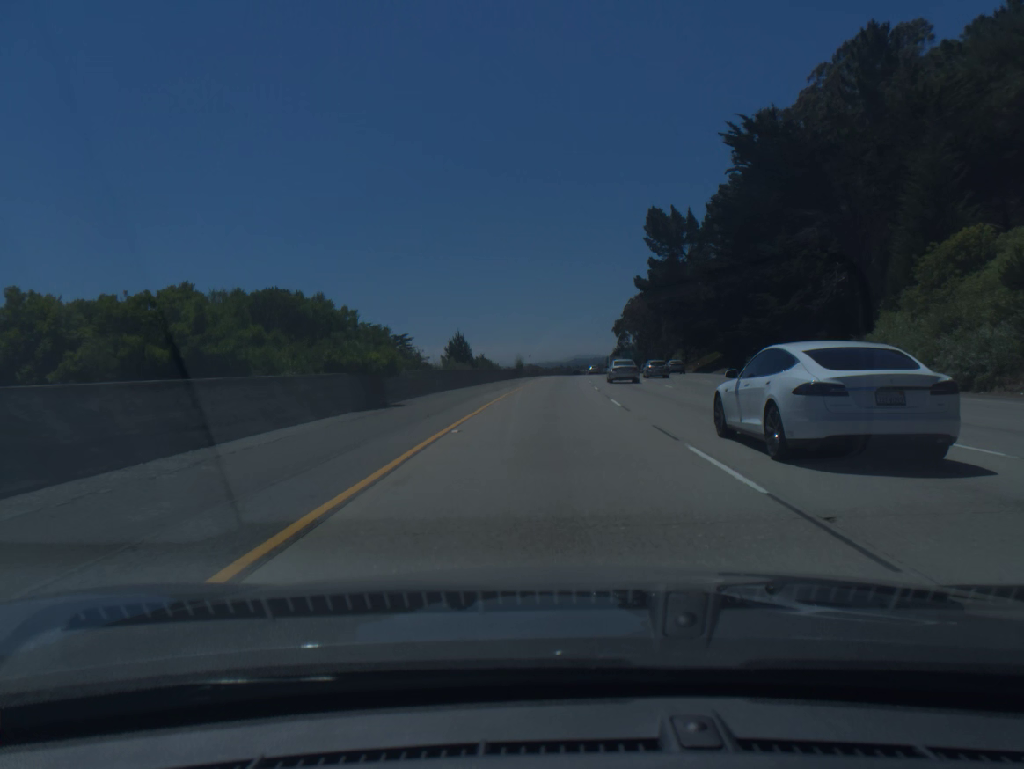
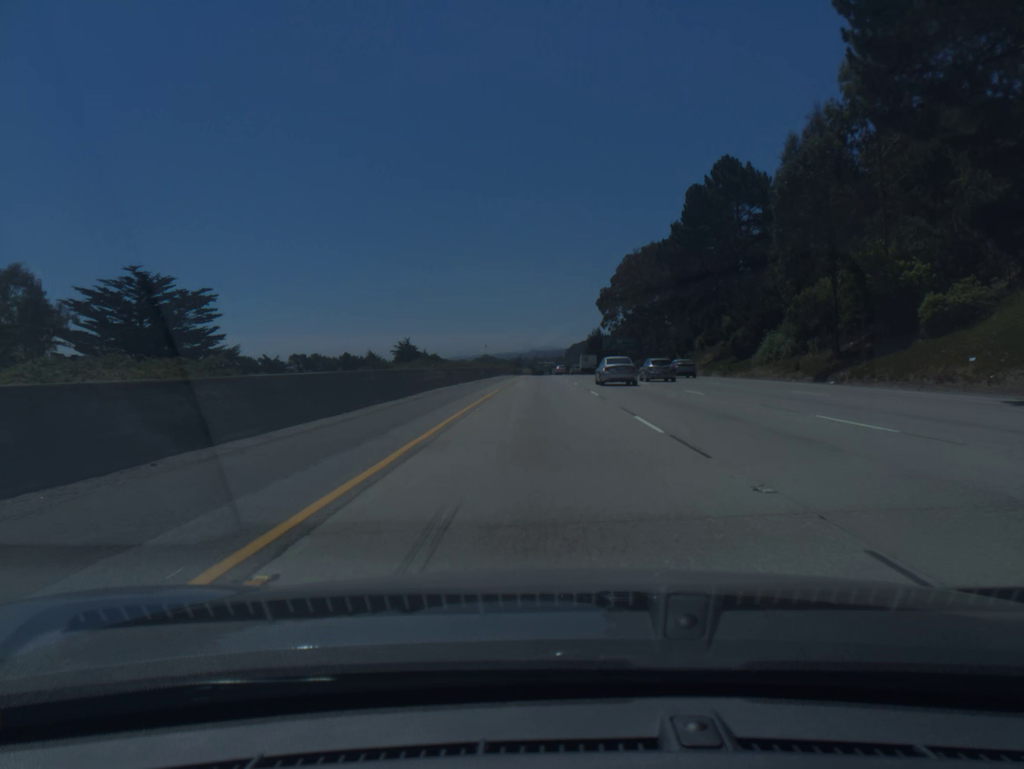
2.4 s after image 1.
(+2.7, +82.1) m; +3°
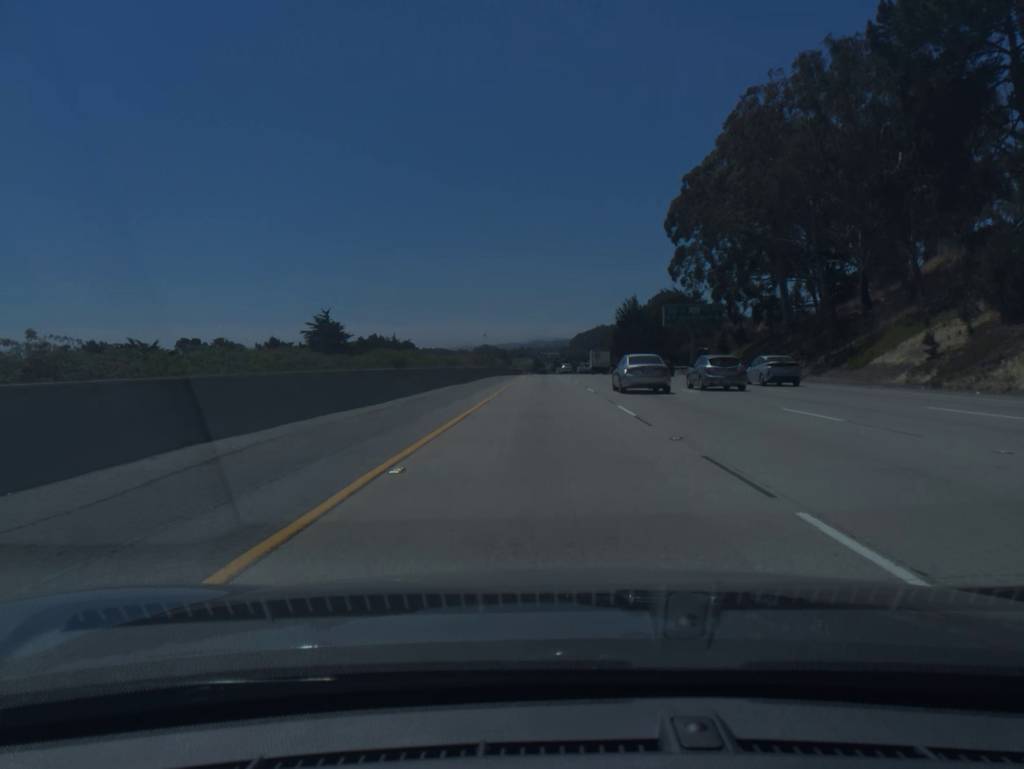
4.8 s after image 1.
(-0.1, +83.5) m; 0°
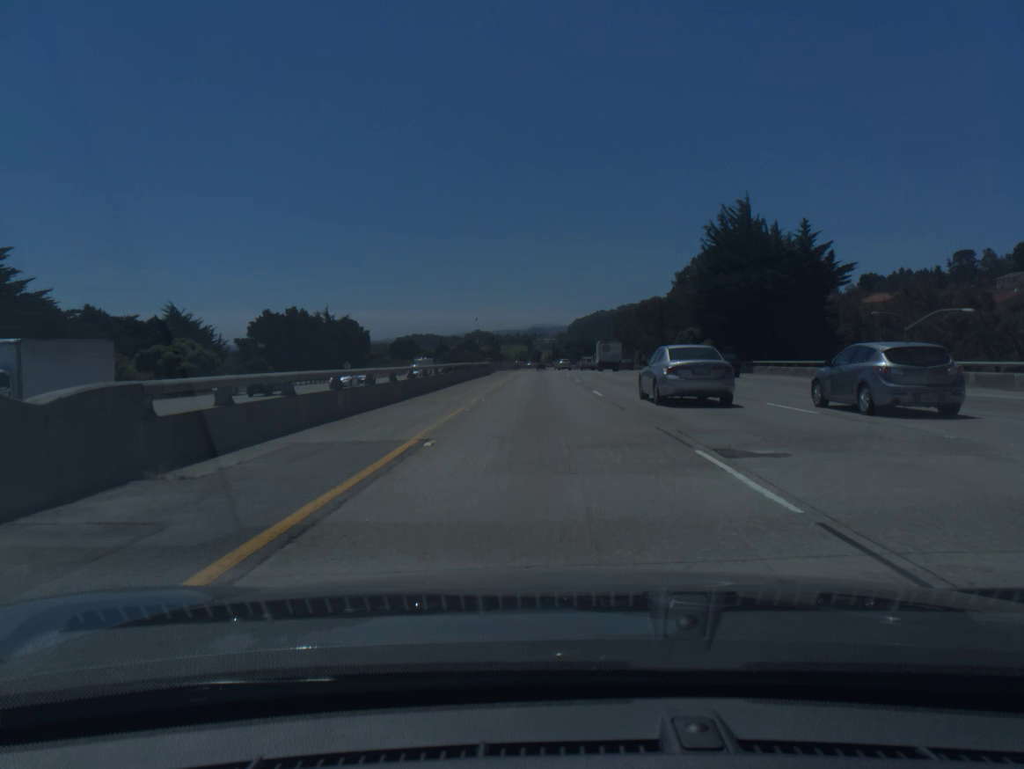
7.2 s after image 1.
(+0.2, +84.0) m; 0°
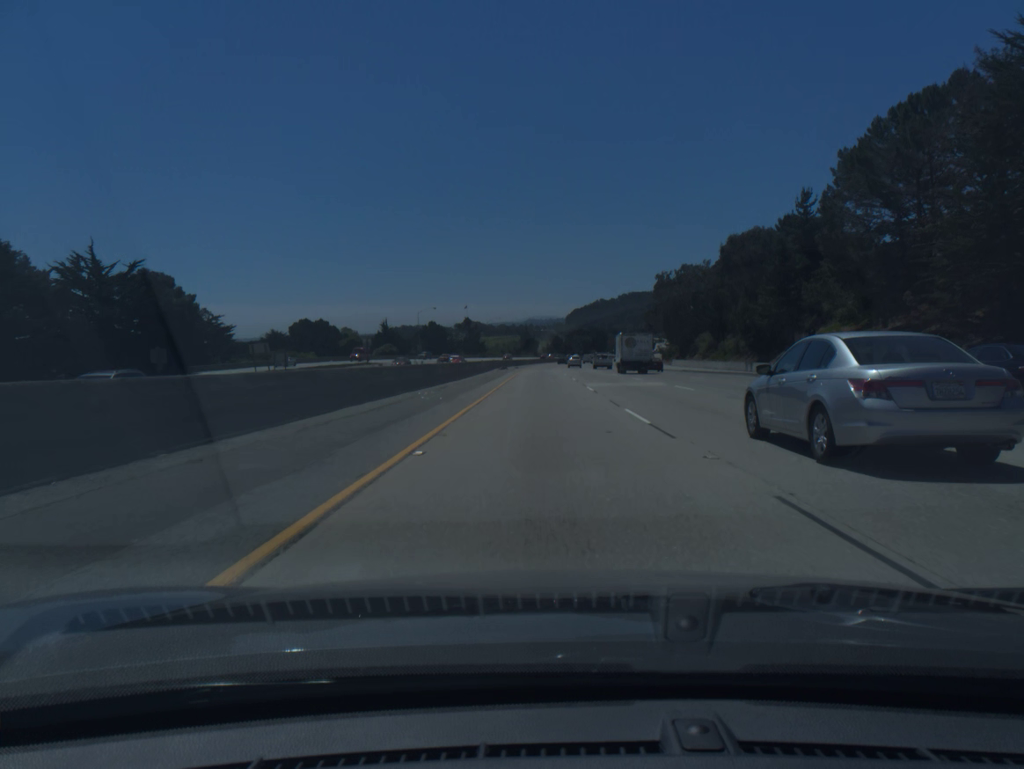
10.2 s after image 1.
(-0.2, +104.7) m; 0°
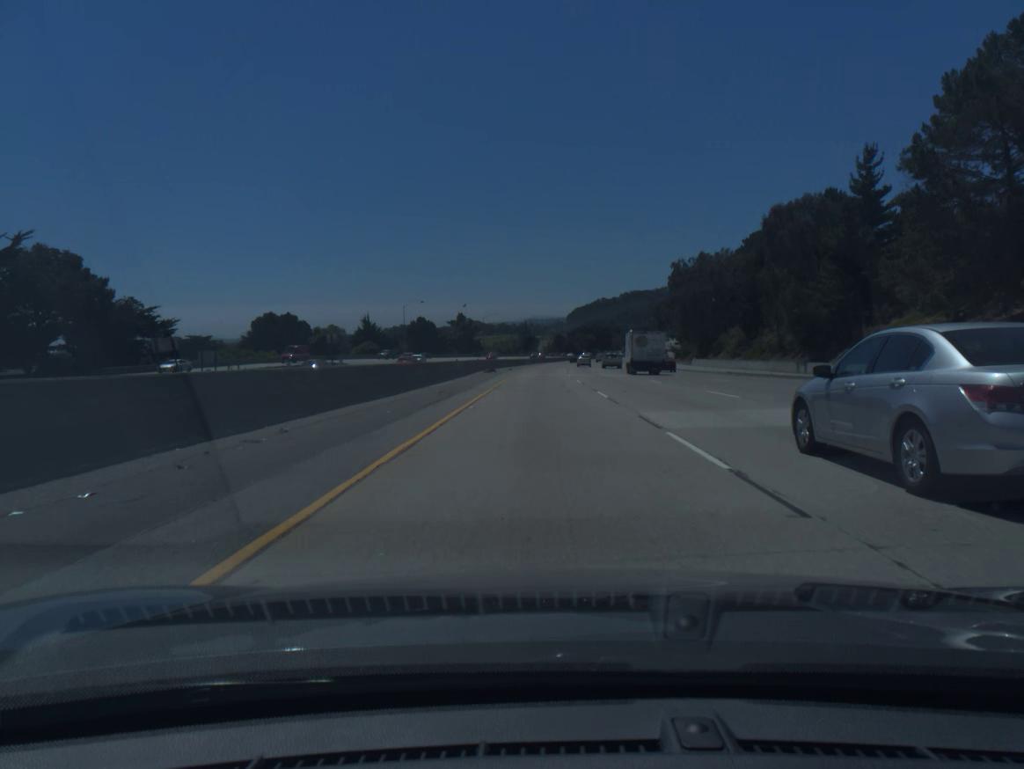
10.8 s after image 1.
(0.0, +21.0) m; 0°
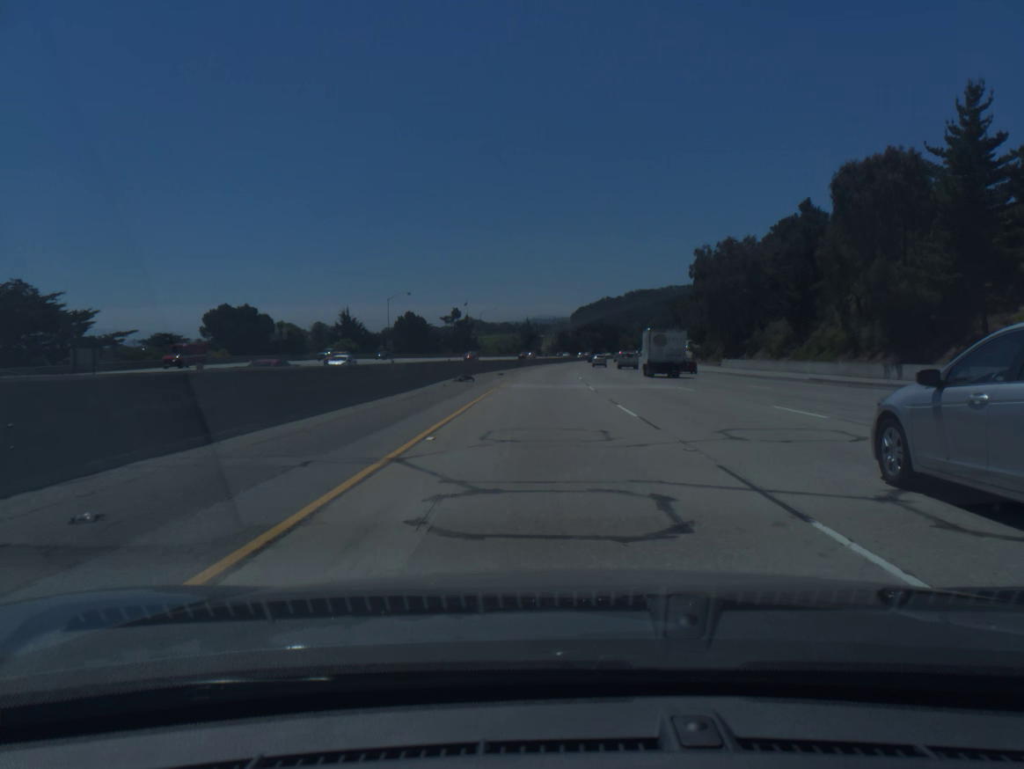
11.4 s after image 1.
(0.0, +21.0) m; 0°
